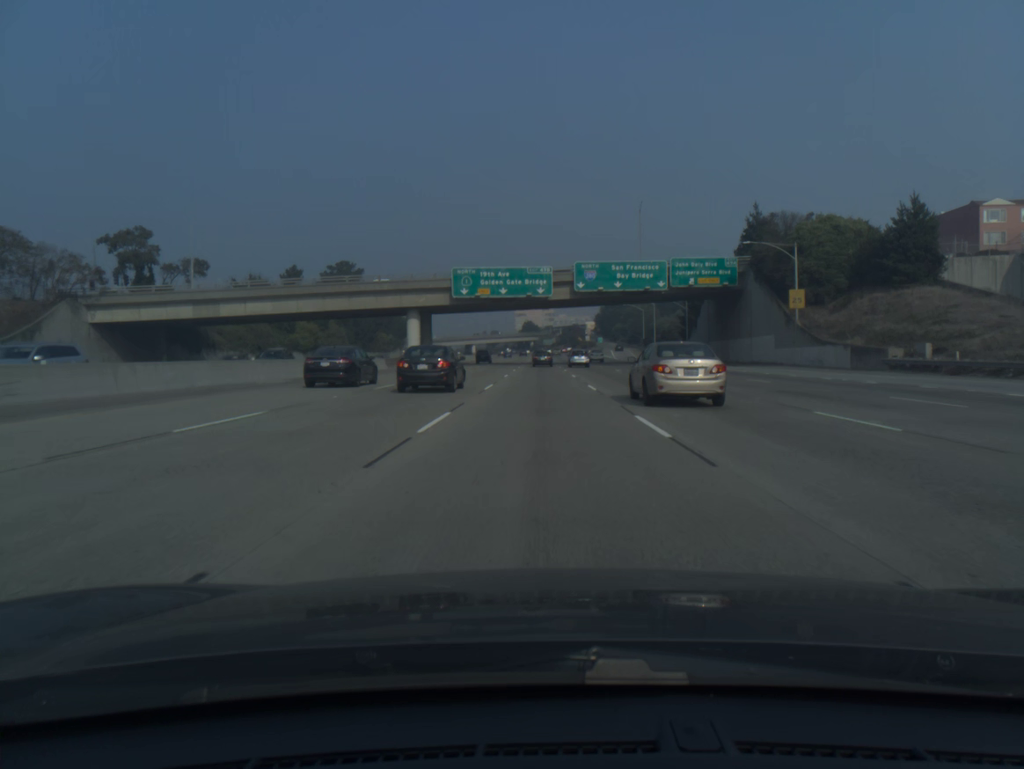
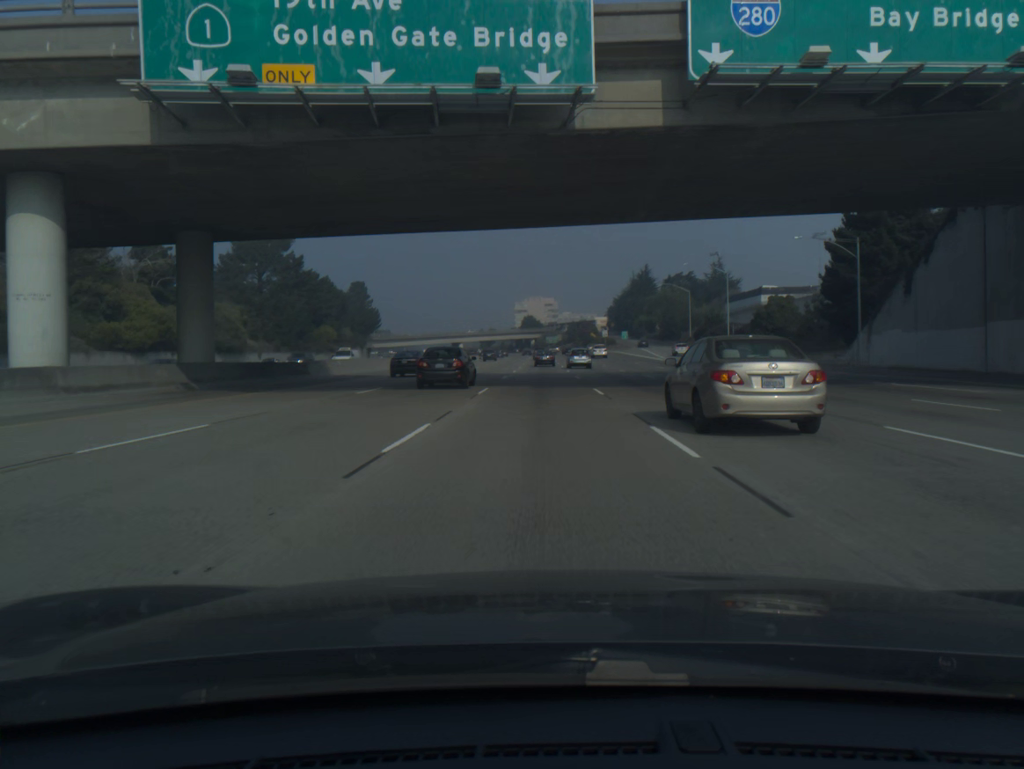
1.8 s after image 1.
(-0.1, +59.3) m; 0°
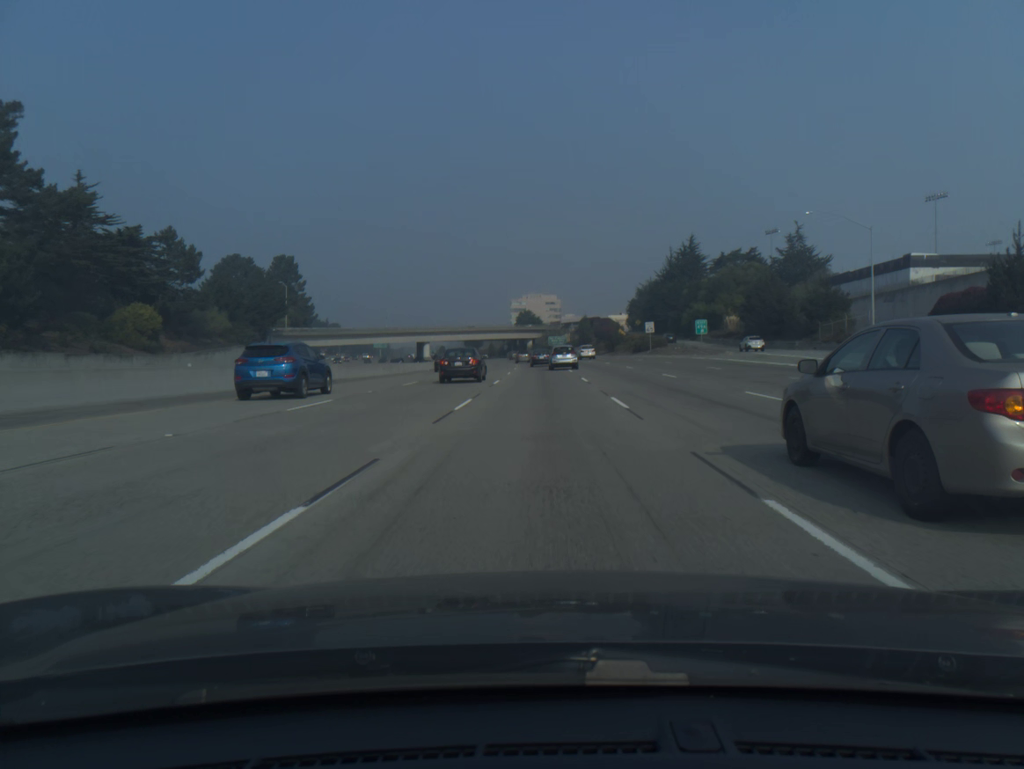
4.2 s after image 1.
(-0.1, +78.1) m; 0°
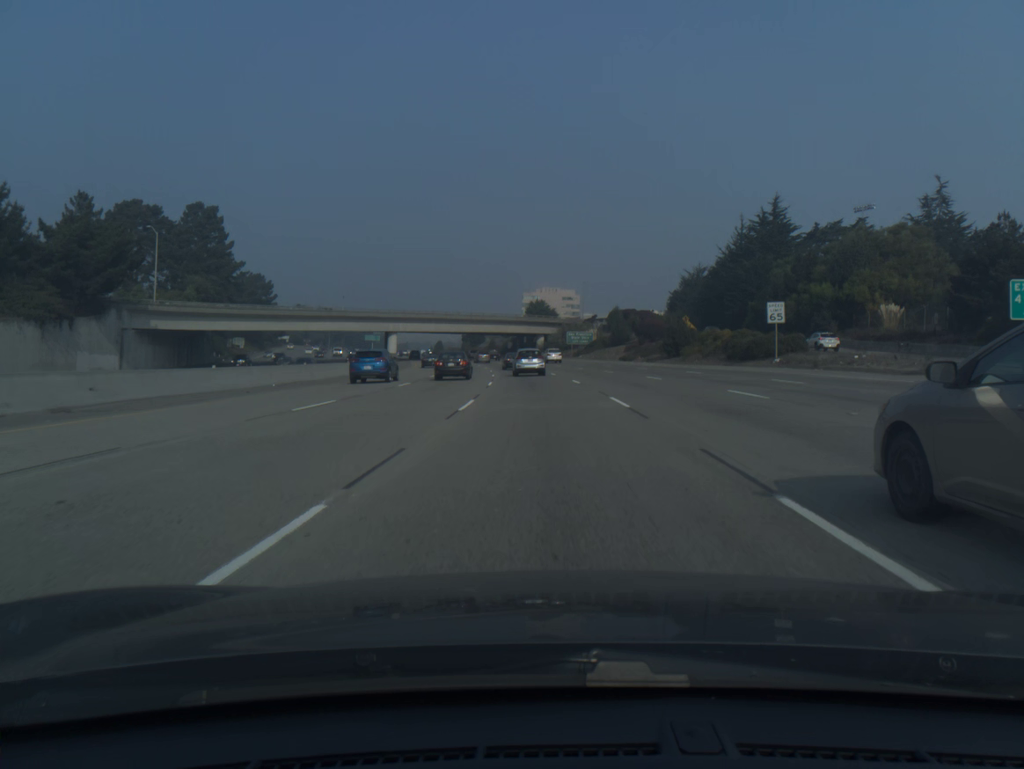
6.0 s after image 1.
(-0.2, +56.9) m; -1°
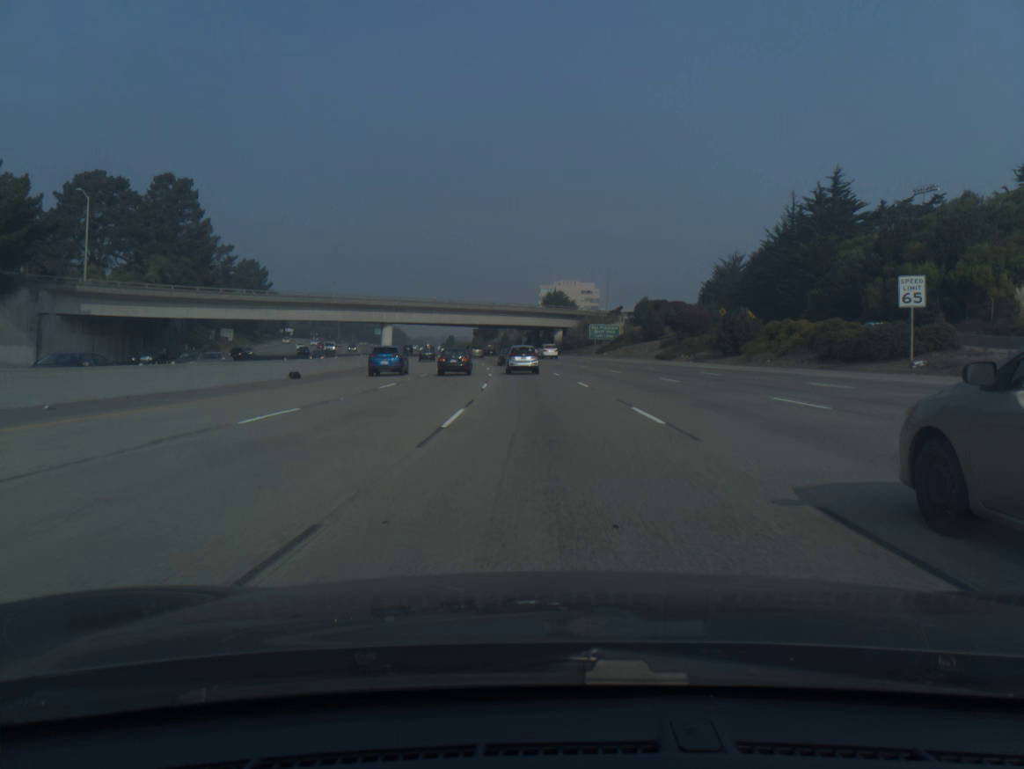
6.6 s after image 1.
(-0.2, +18.4) m; -1°
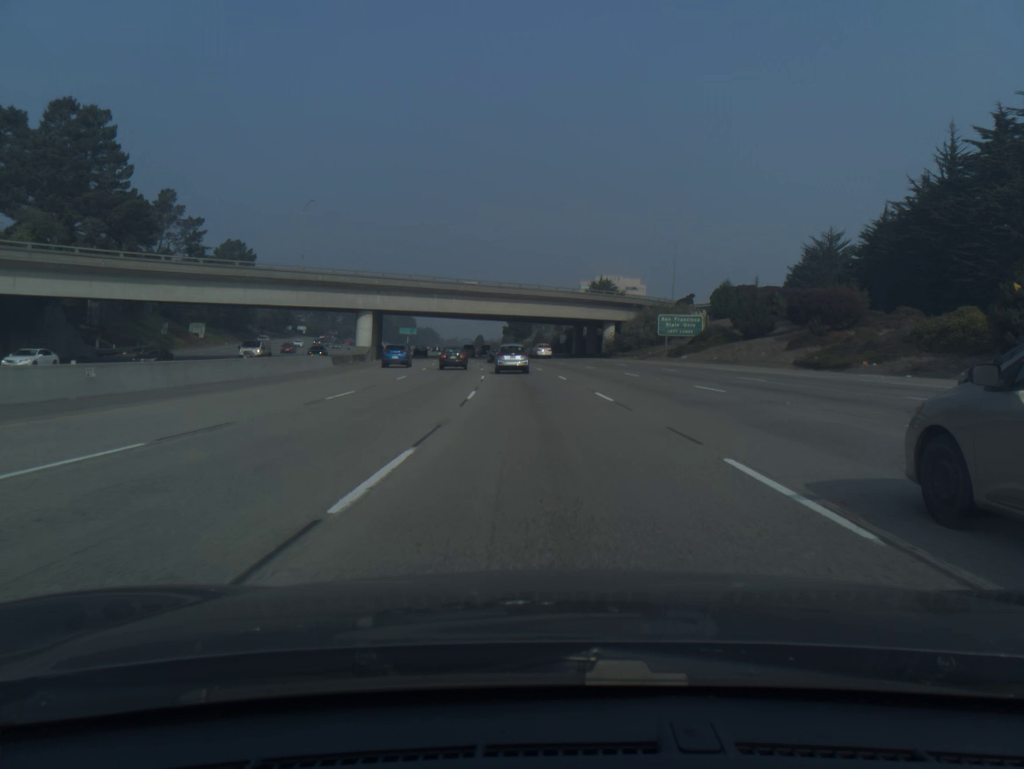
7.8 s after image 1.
(-0.9, +35.9) m; -3°
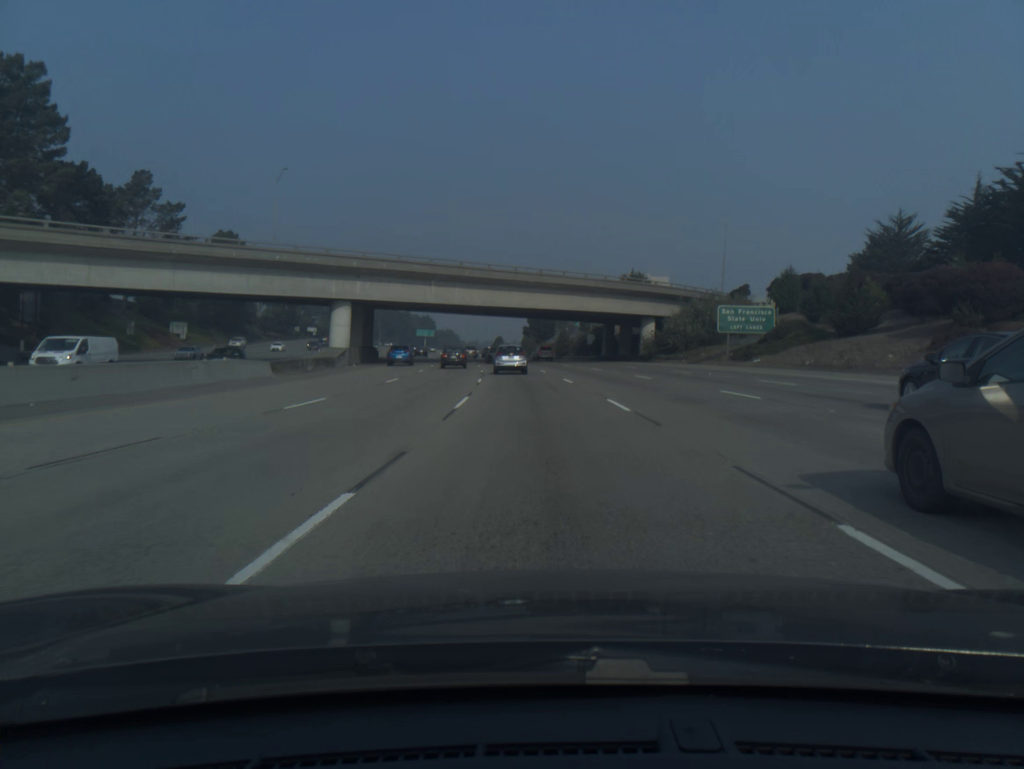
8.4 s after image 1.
(-0.2, +17.6) m; -2°
